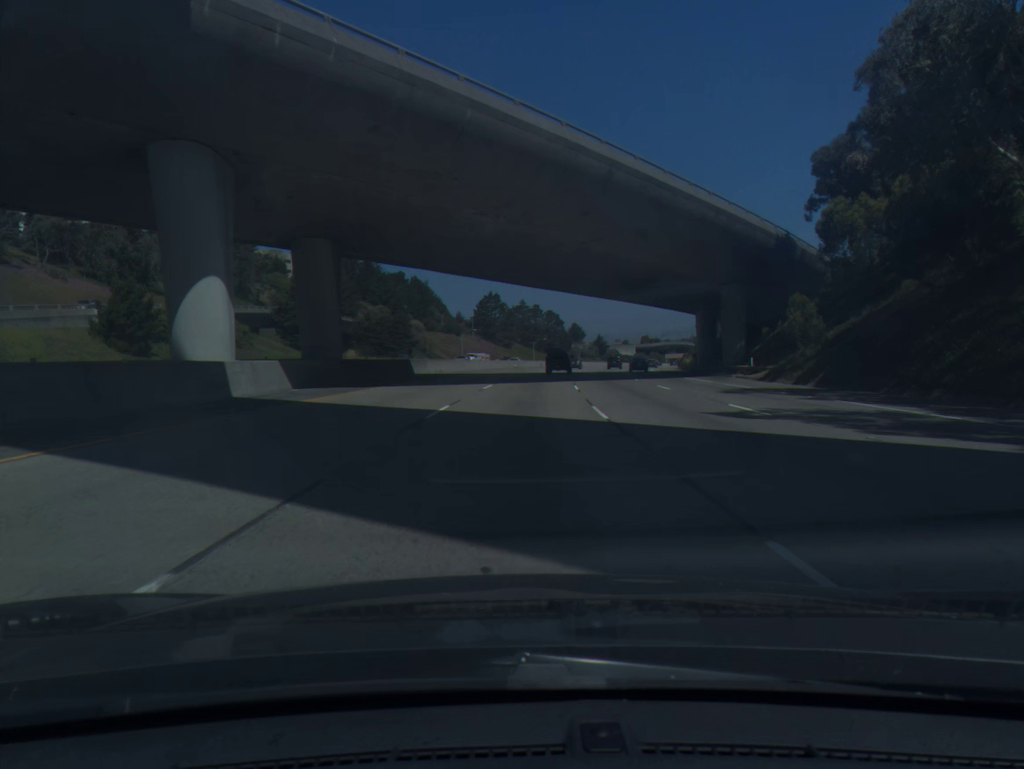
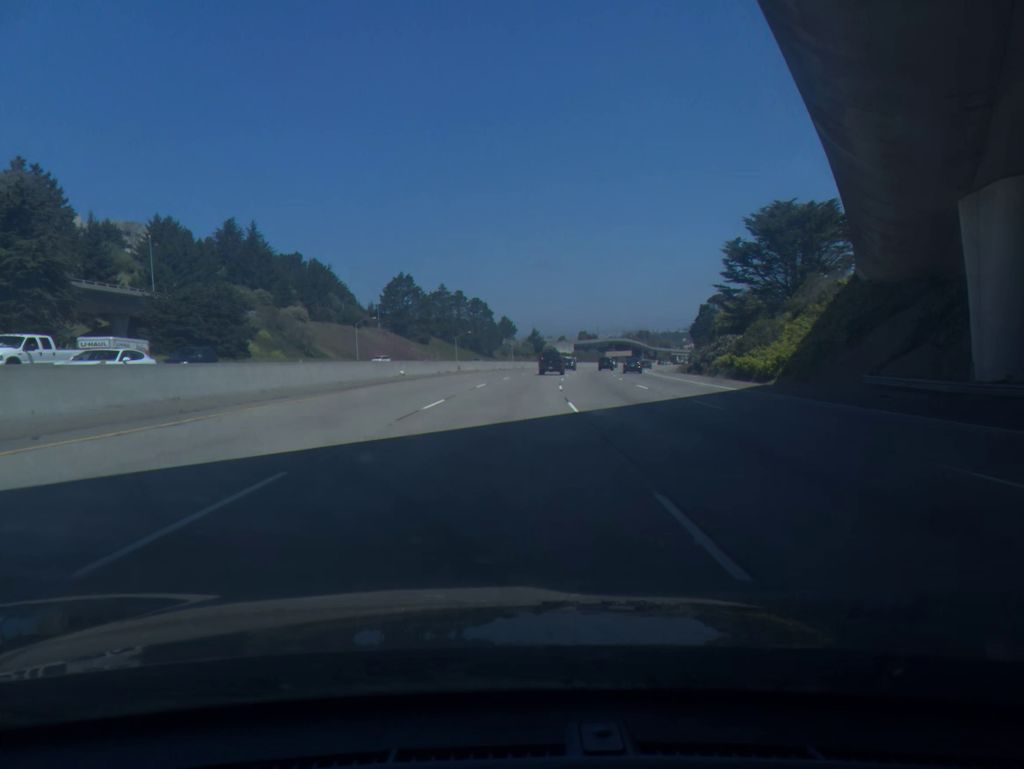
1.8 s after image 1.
(+2.5, +54.3) m; +5°
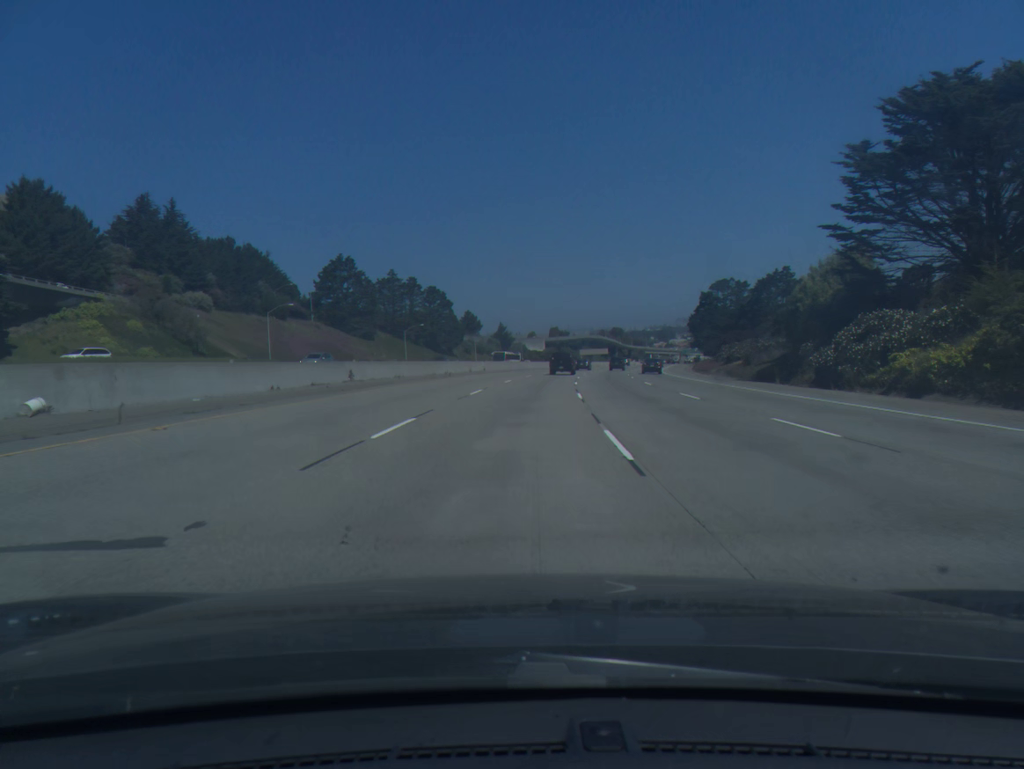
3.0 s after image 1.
(+0.8, +36.3) m; +2°
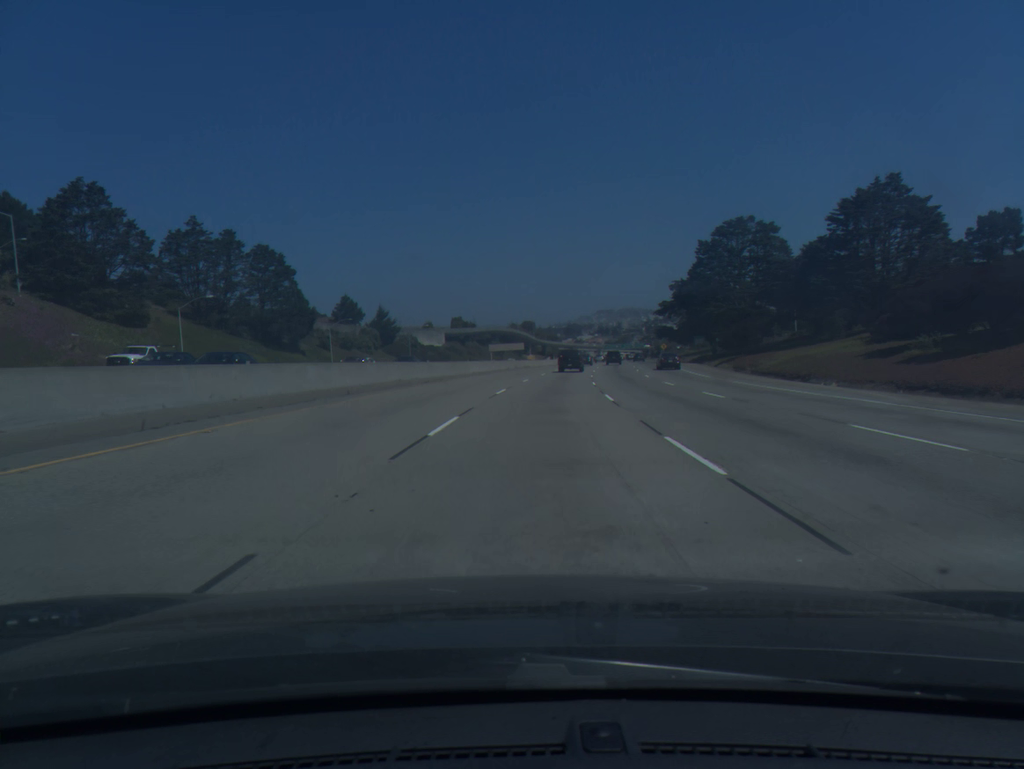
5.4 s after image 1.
(+4.2, +72.5) m; +7°
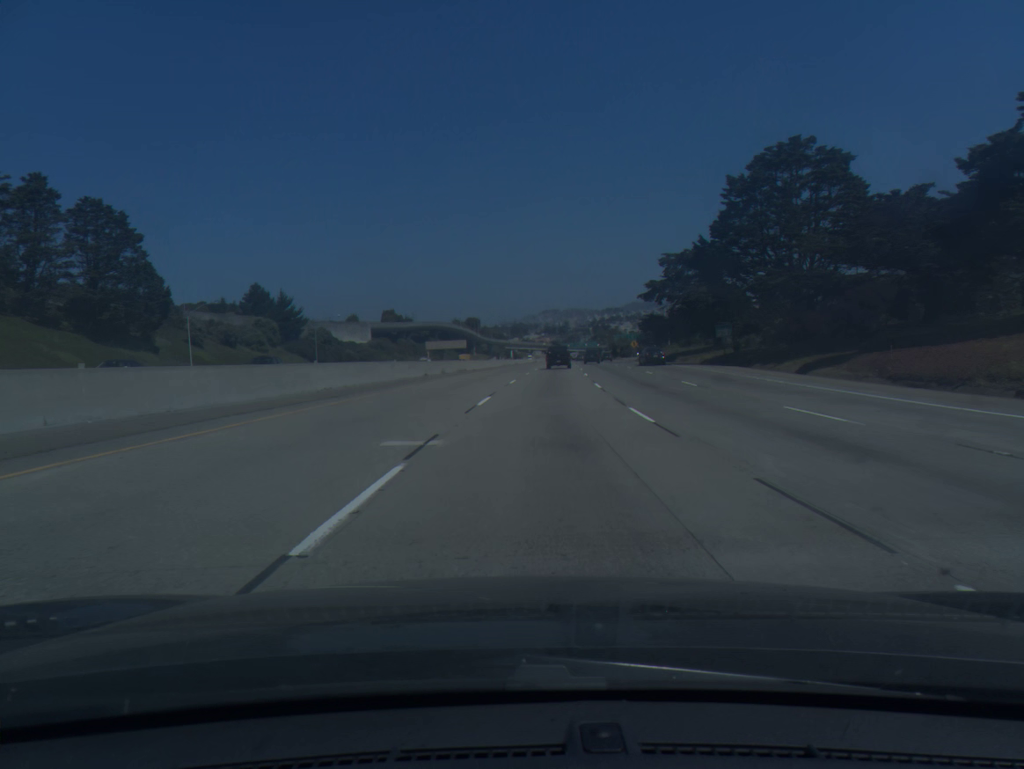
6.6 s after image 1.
(+1.2, +36.4) m; +4°
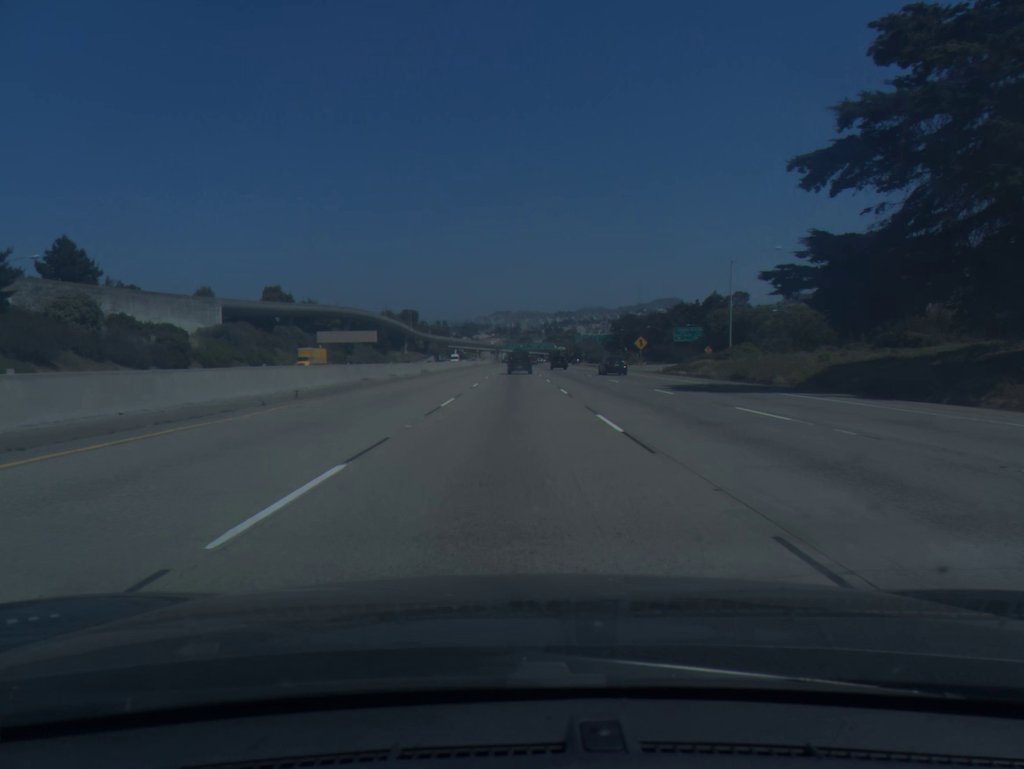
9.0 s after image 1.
(+3.8, +72.9) m; +4°
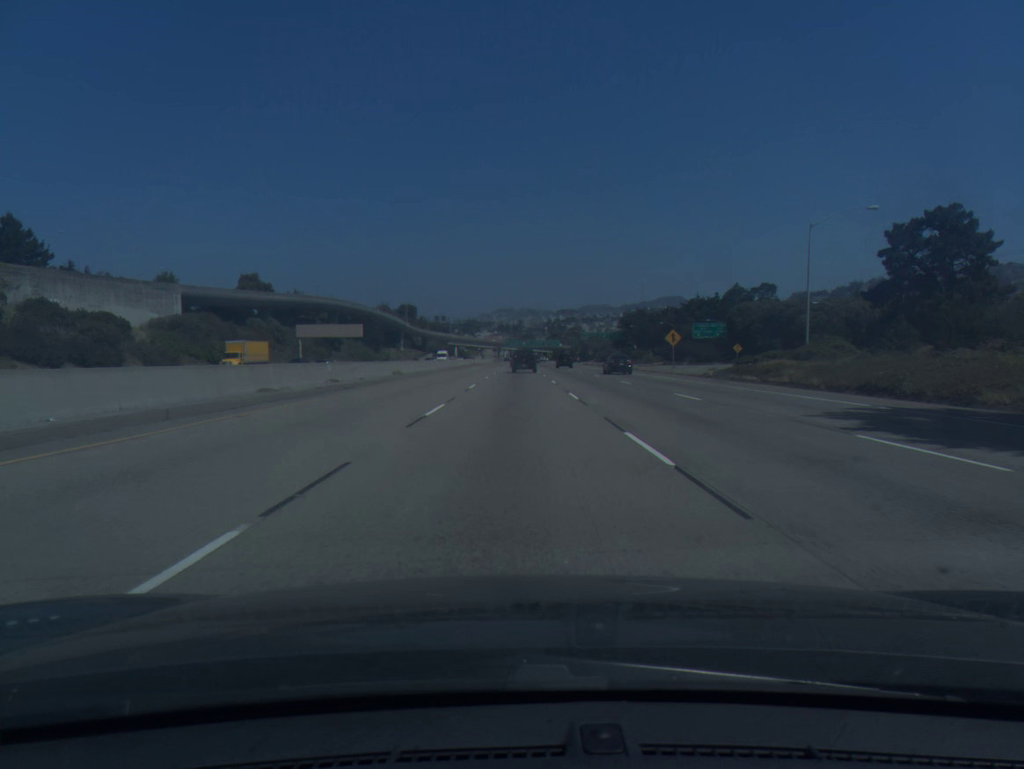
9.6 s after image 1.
(-0.1, +18.3) m; 0°
